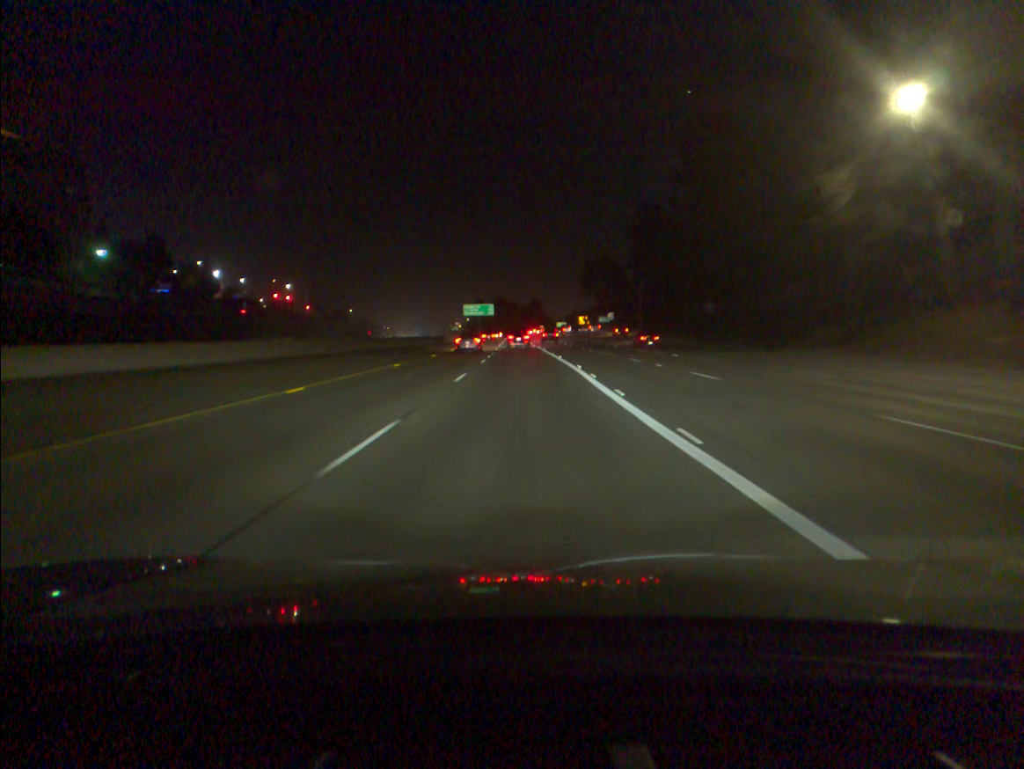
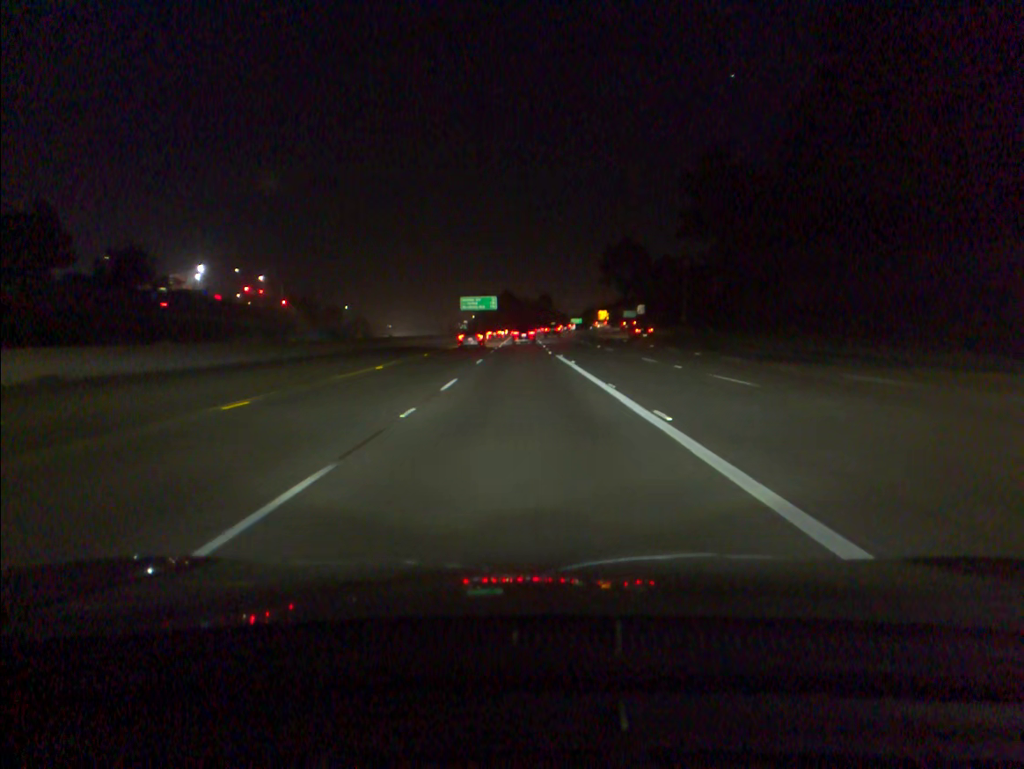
(-0.2, +33.2) m; -1°
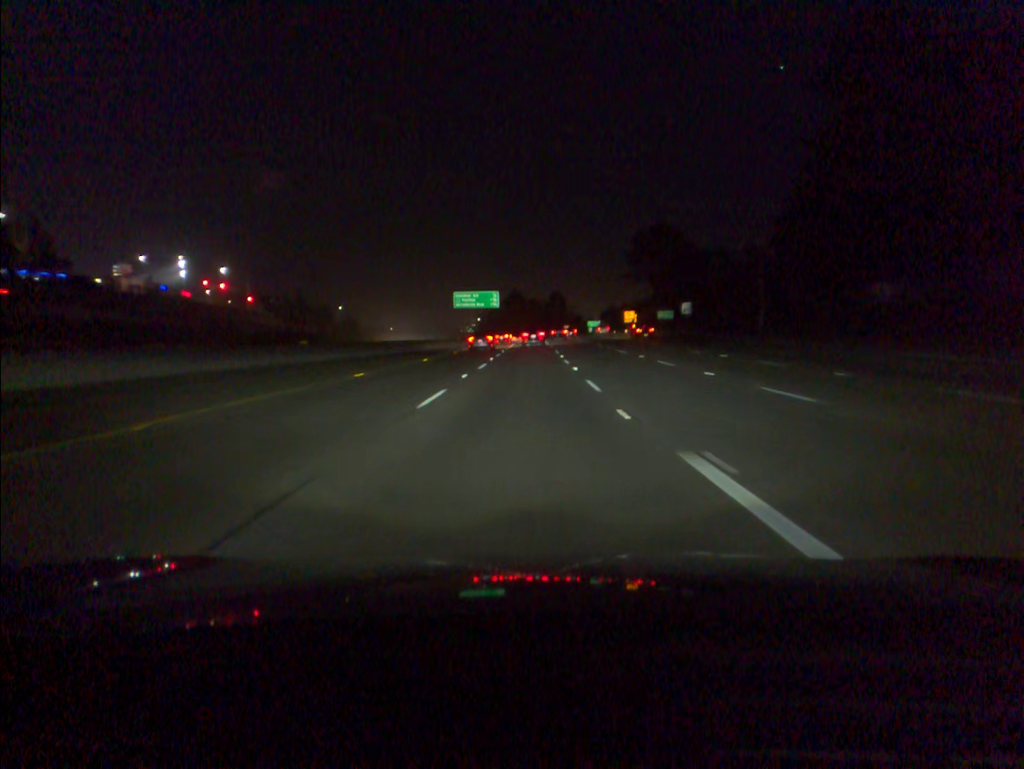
(-0.3, +33.3) m; -1°
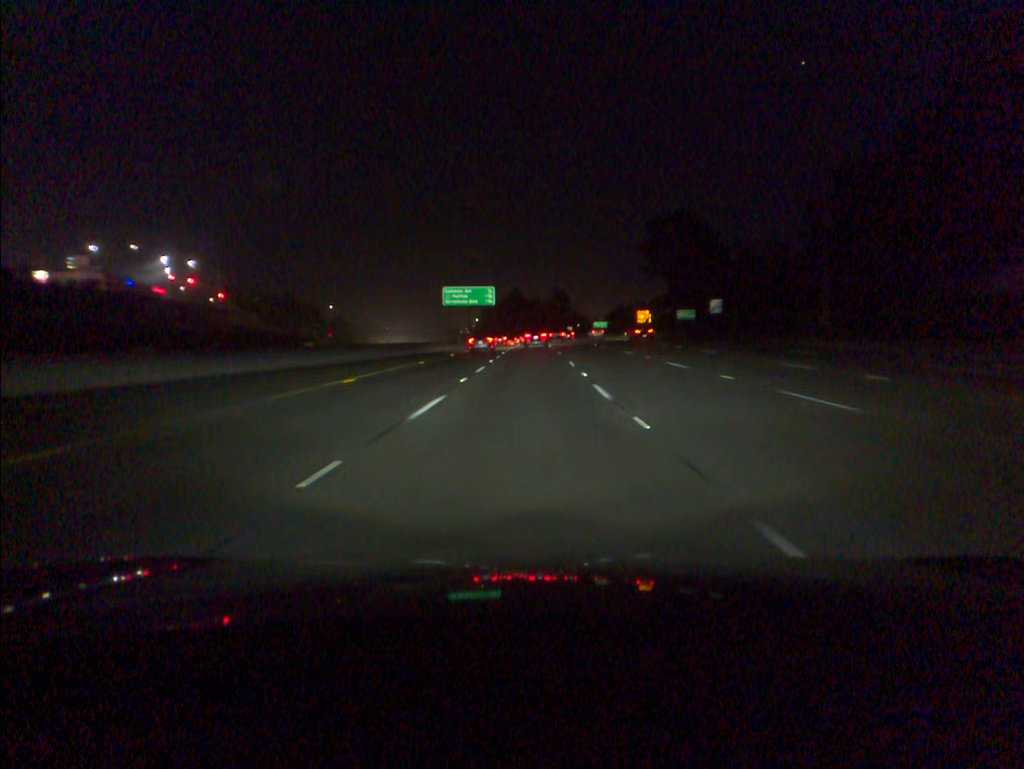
(0.0, +16.7) m; 0°
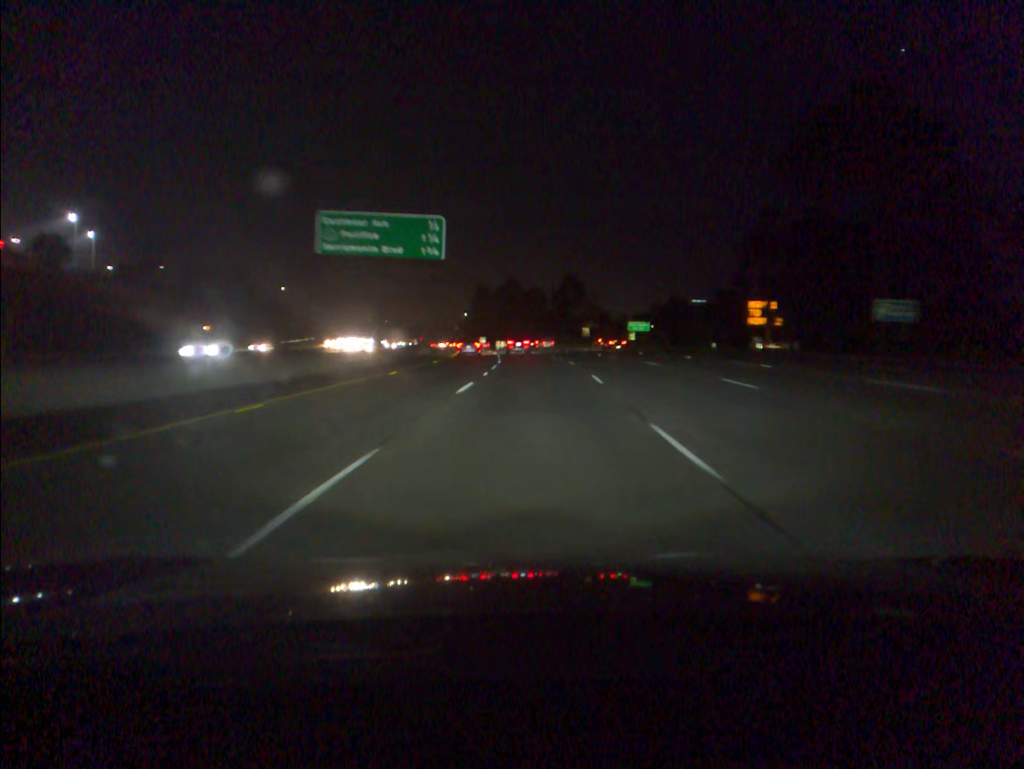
(+0.2, +66.7) m; 0°
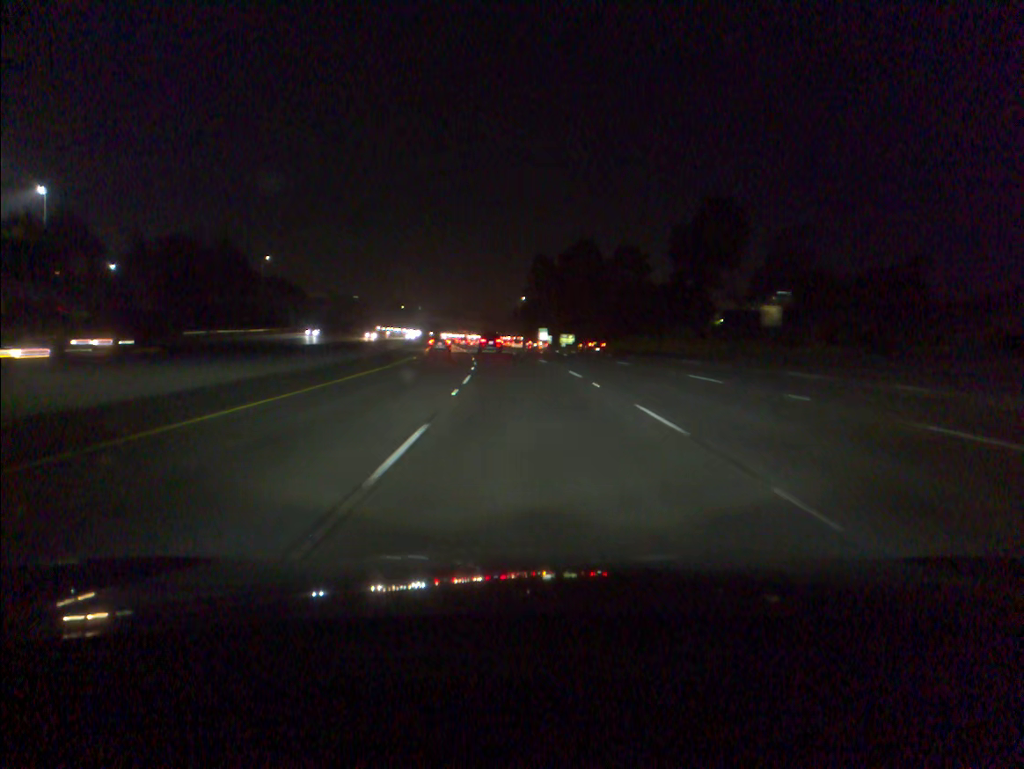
(-2.3, +84.3) m; -5°
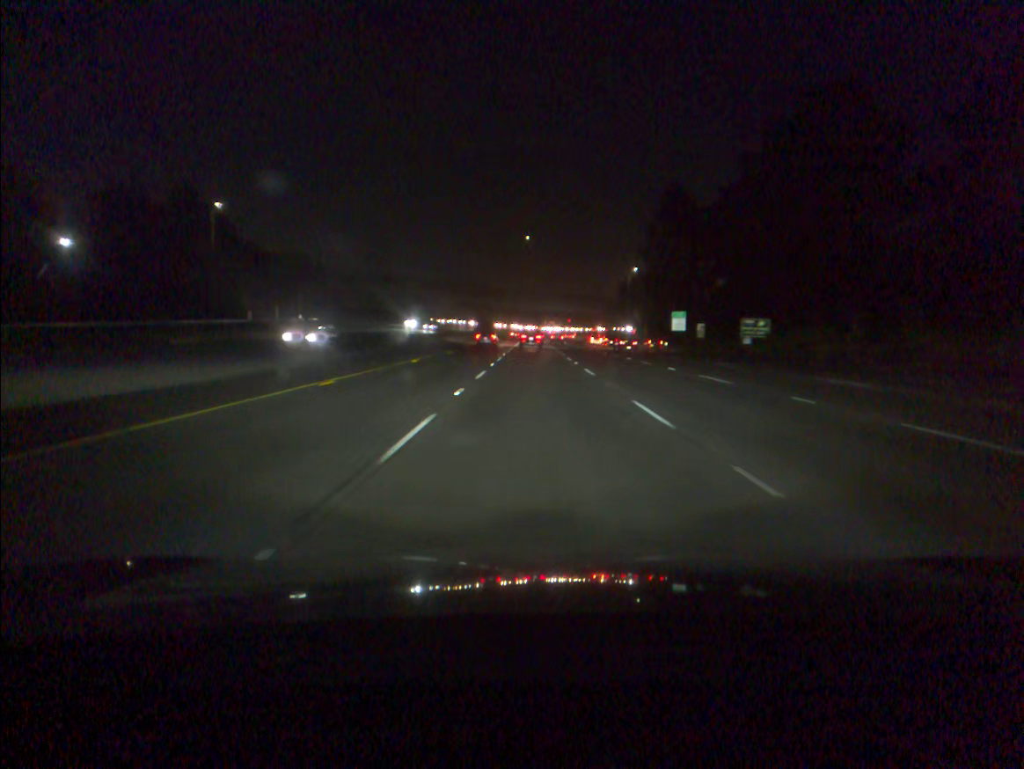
(-5.6, +86.4) m; -6°
